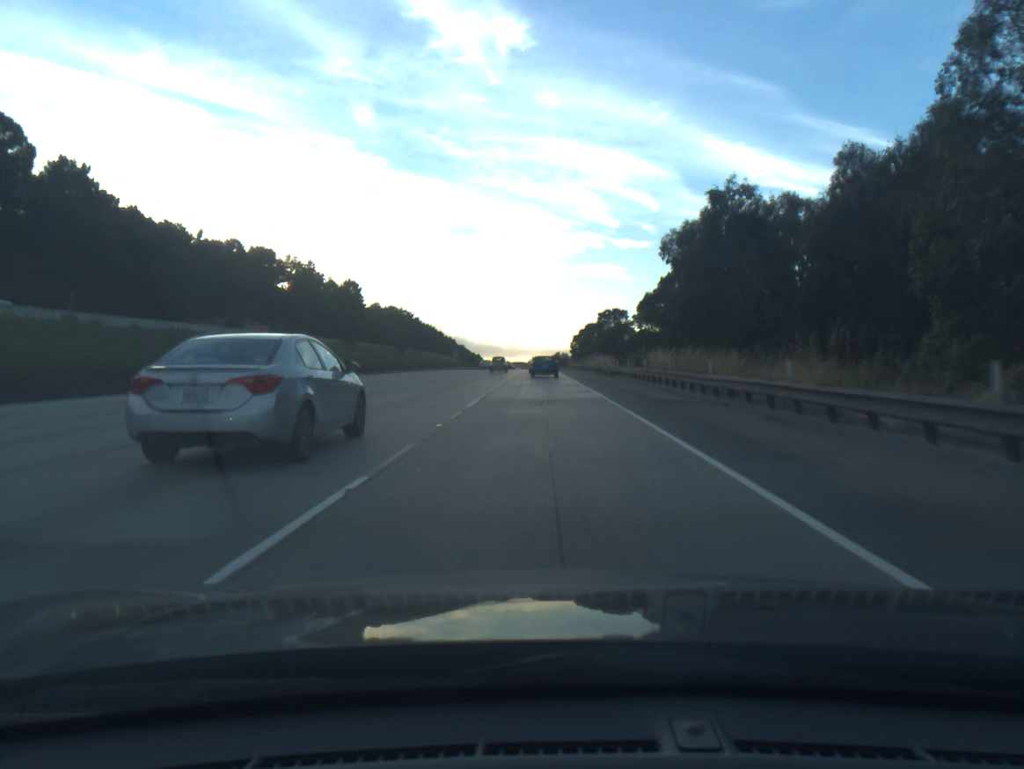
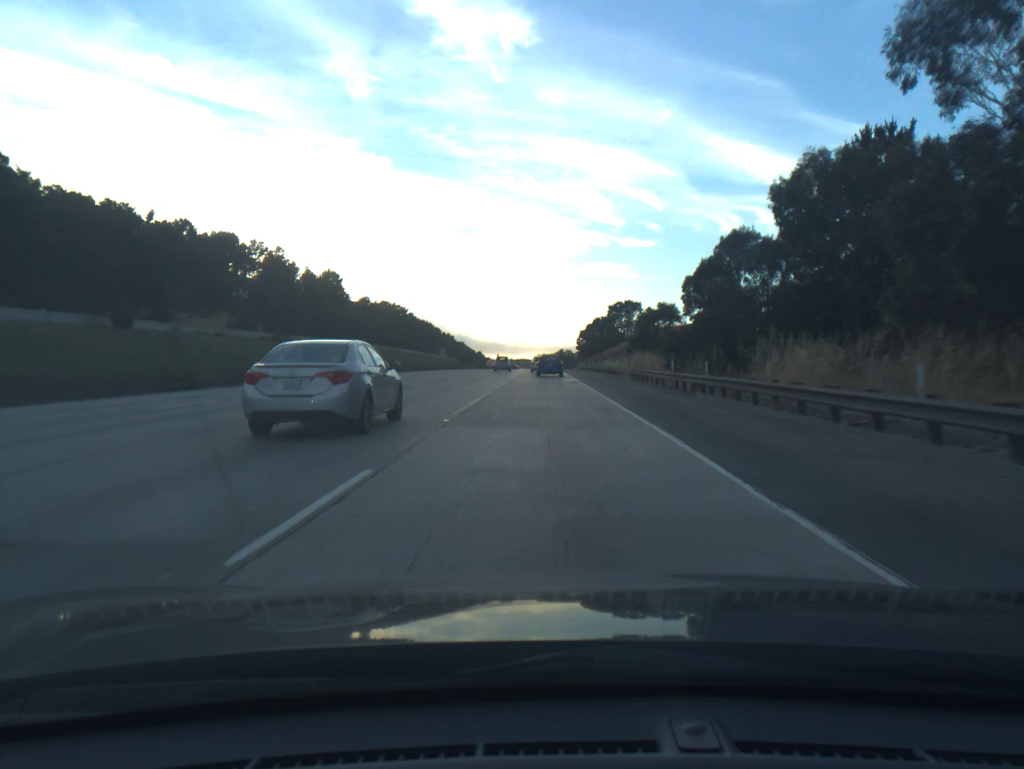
(-0.1, +28.5) m; 0°
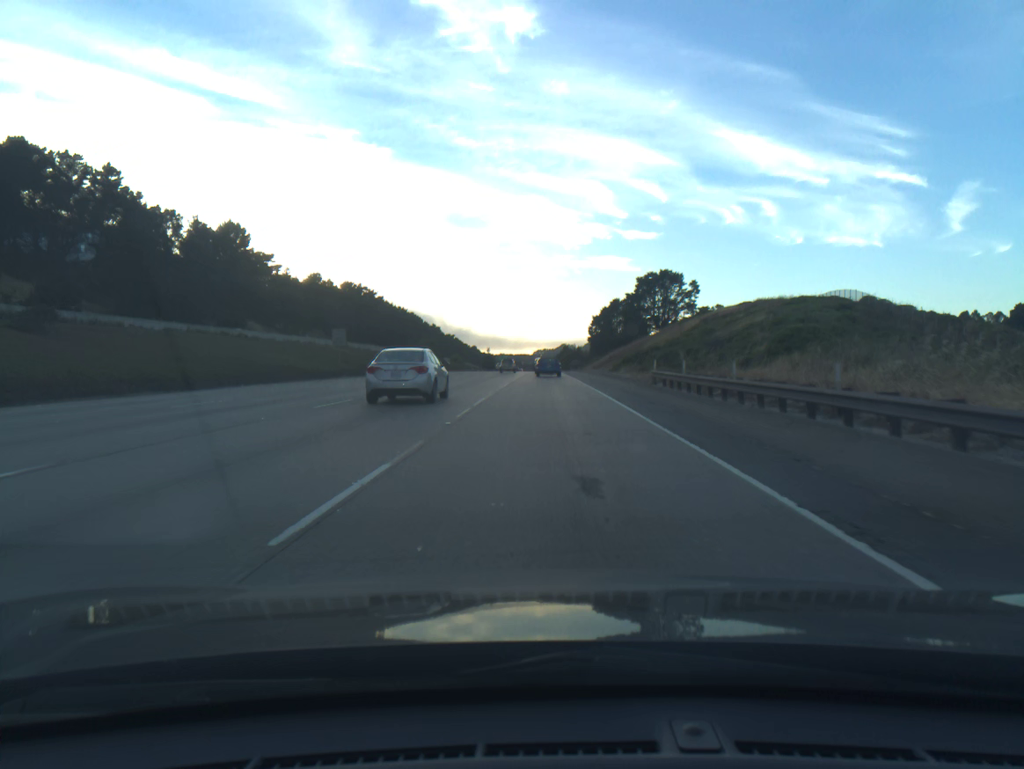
(0.0, +72.4) m; 0°
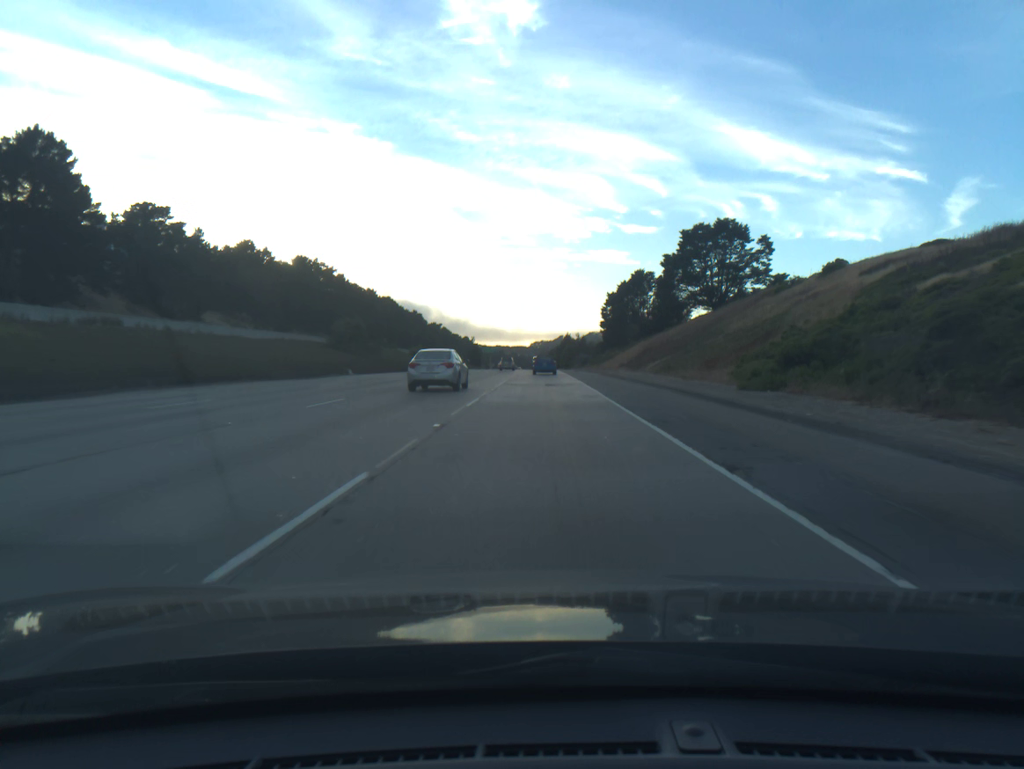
(+0.1, +59.2) m; 0°
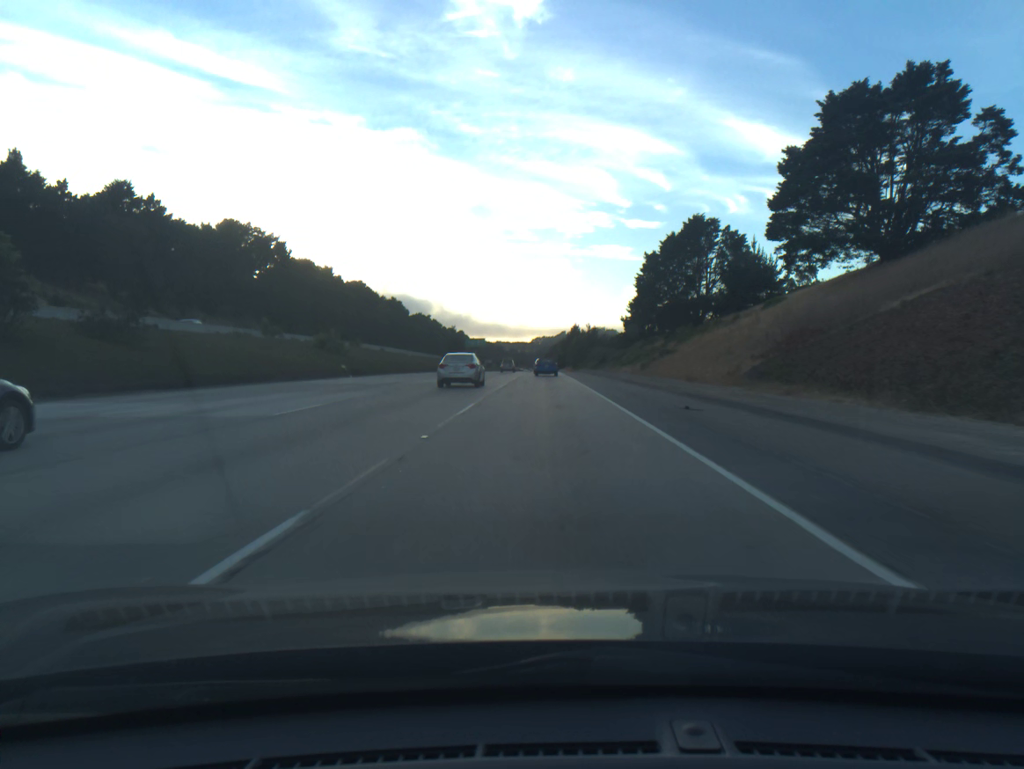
(-0.1, +60.5) m; 0°
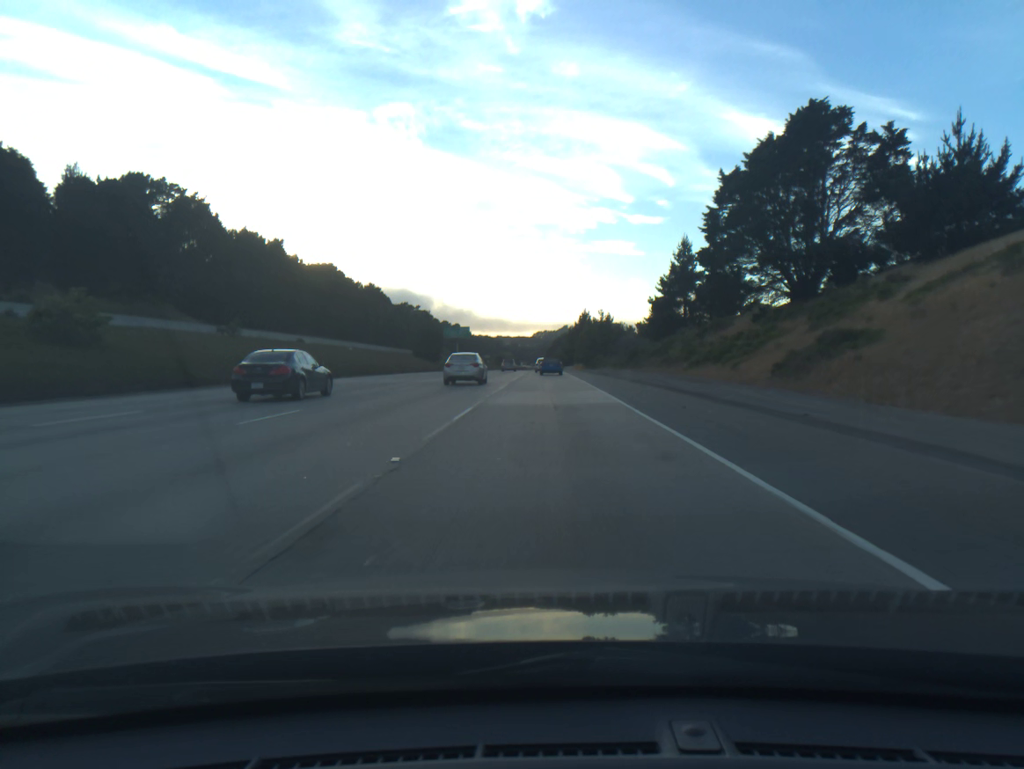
(0.0, +46.1) m; 0°
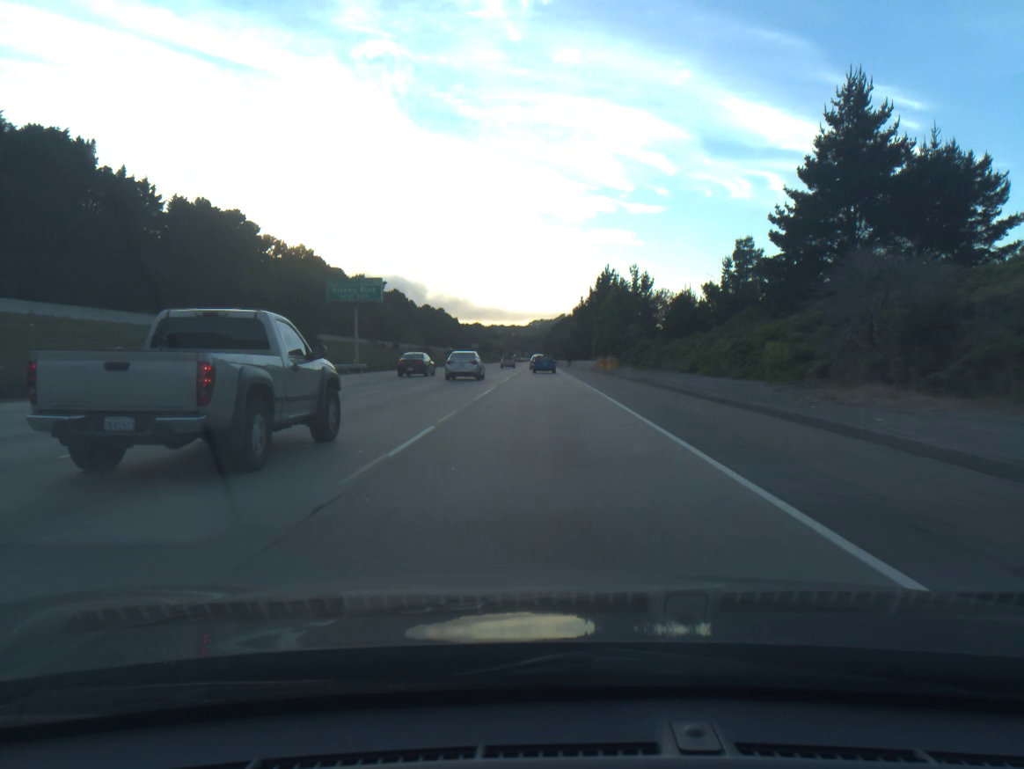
(+0.2, +77.9) m; 0°
